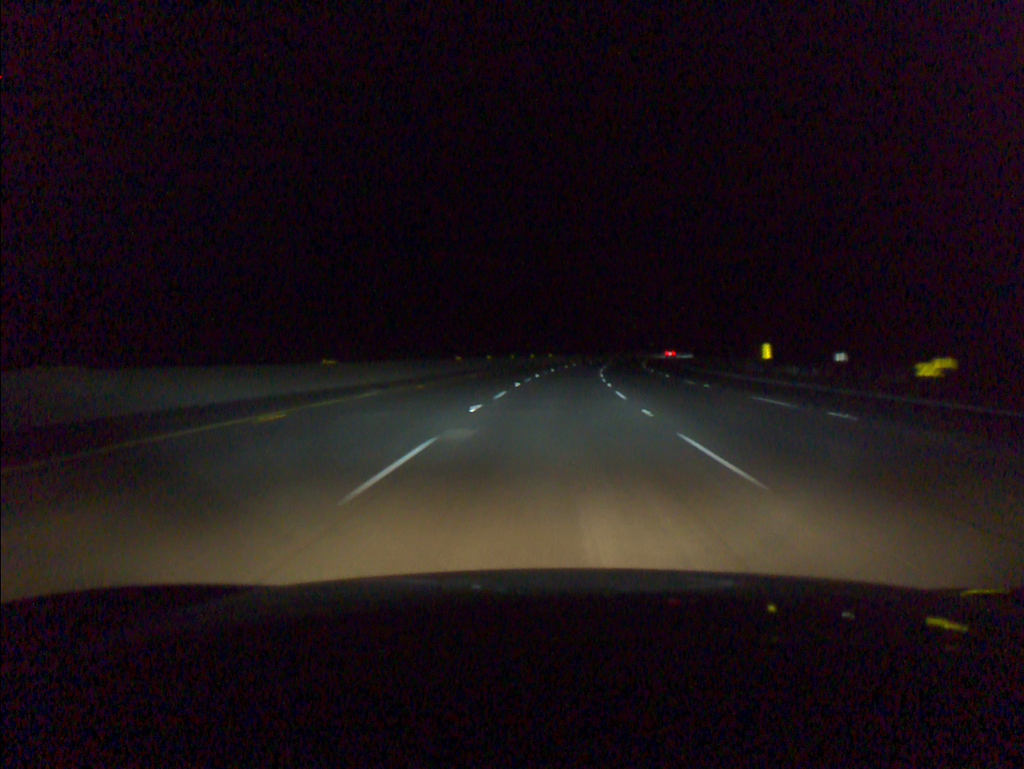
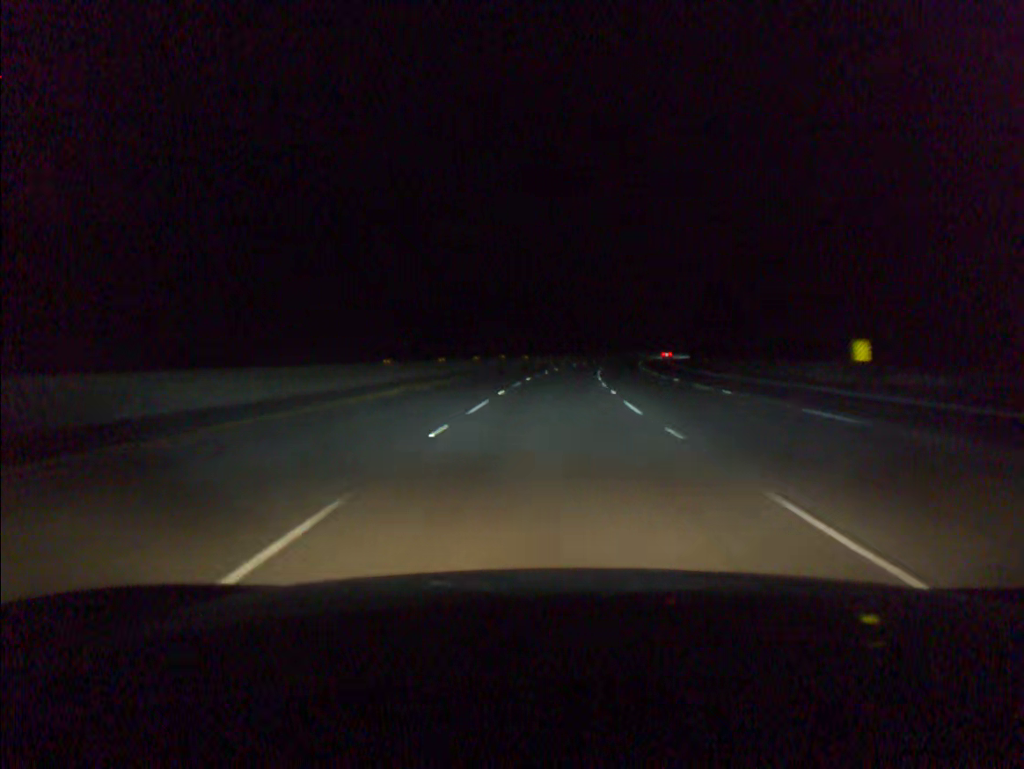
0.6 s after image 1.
(+0.3, +19.1) m; +2°
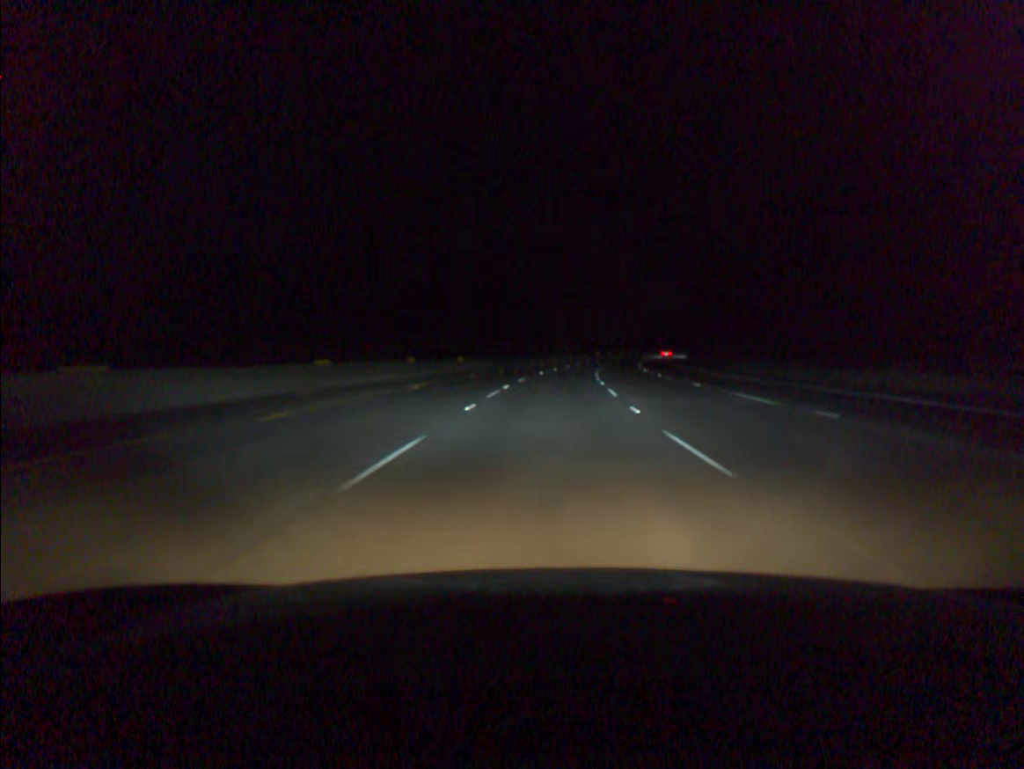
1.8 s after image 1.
(+1.1, +38.1) m; +3°
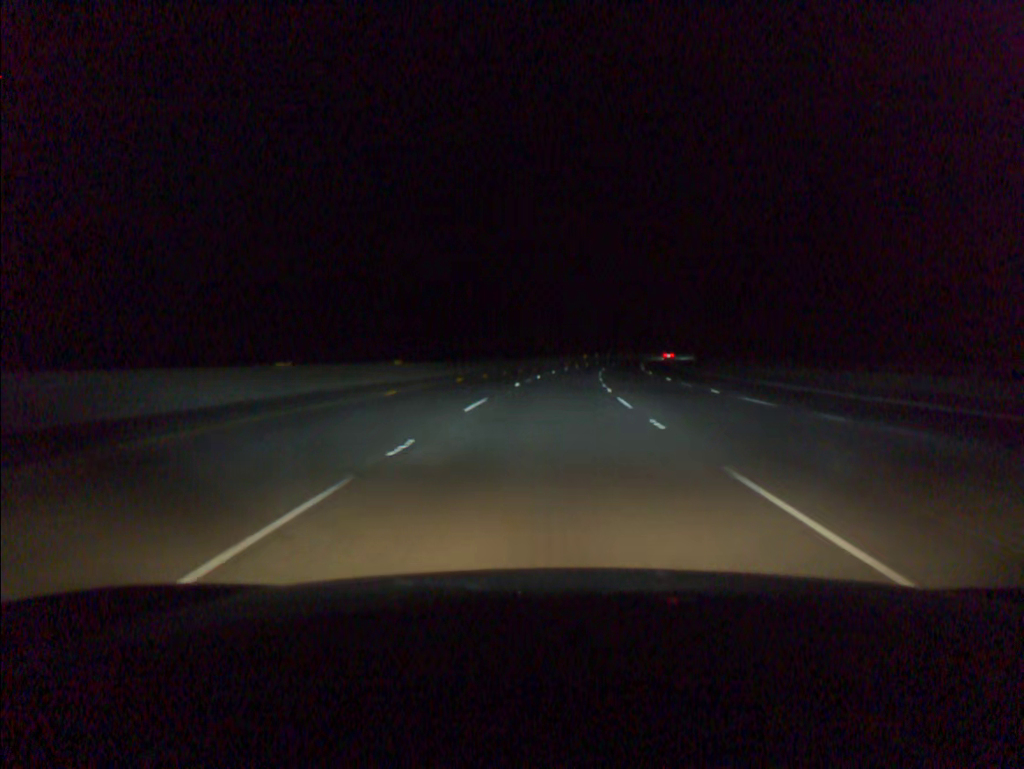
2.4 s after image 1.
(+0.2, +19.0) m; +1°
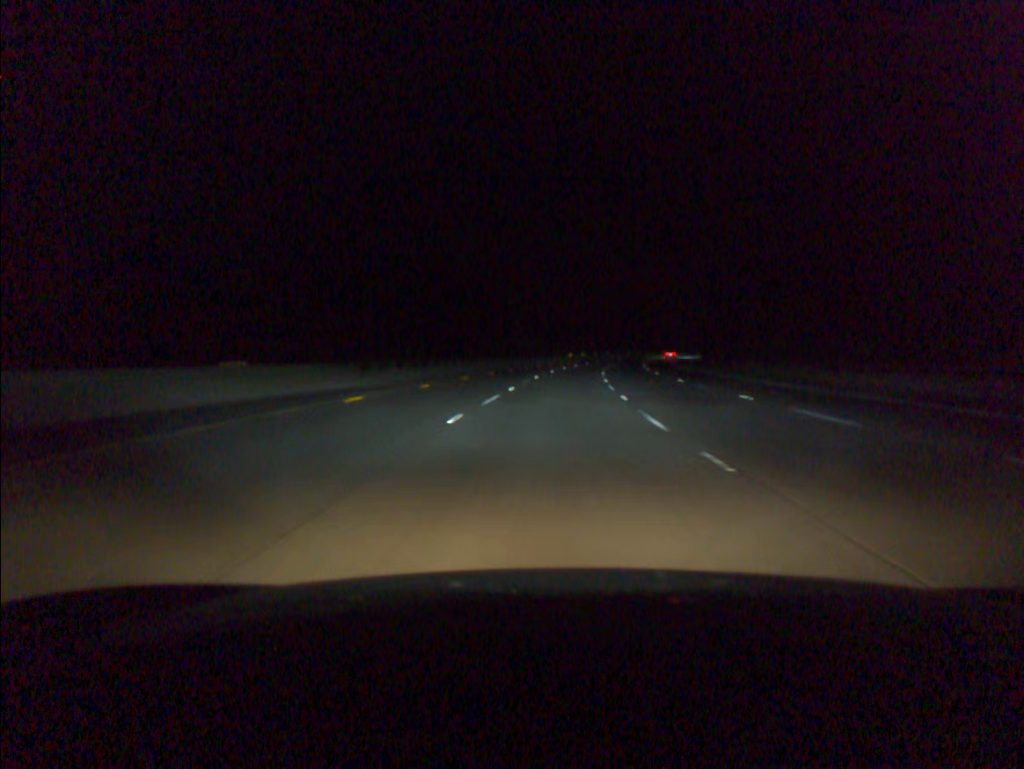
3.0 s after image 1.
(+0.2, +19.0) m; +1°
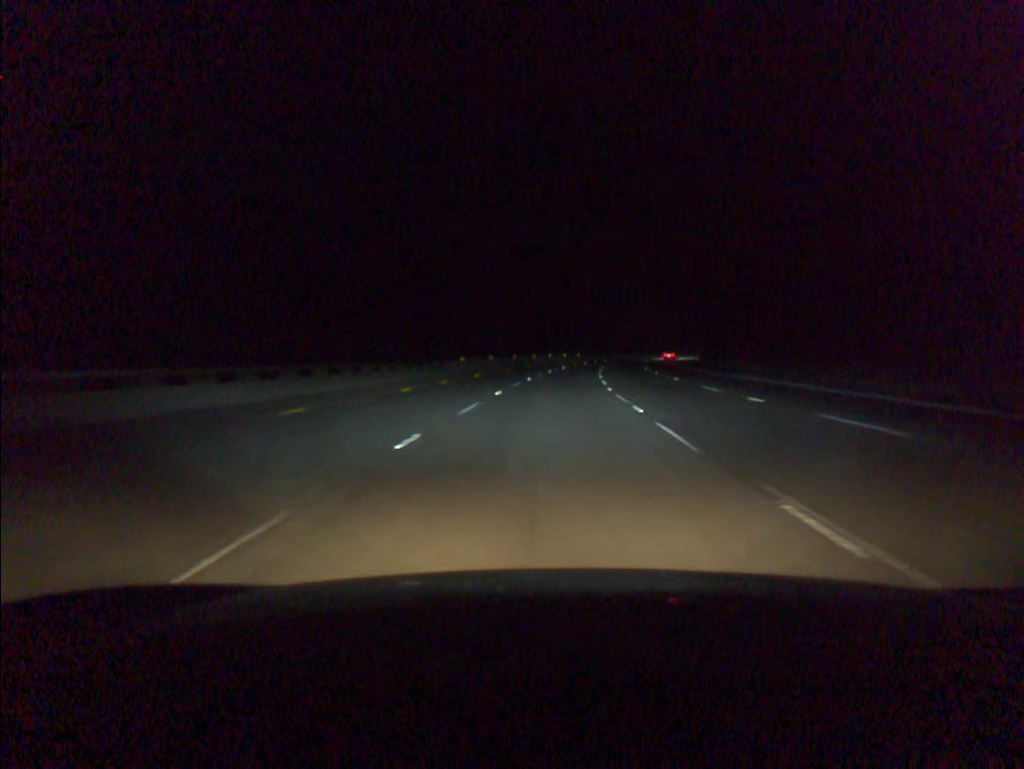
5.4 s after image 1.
(+4.4, +76.0) m; +6°
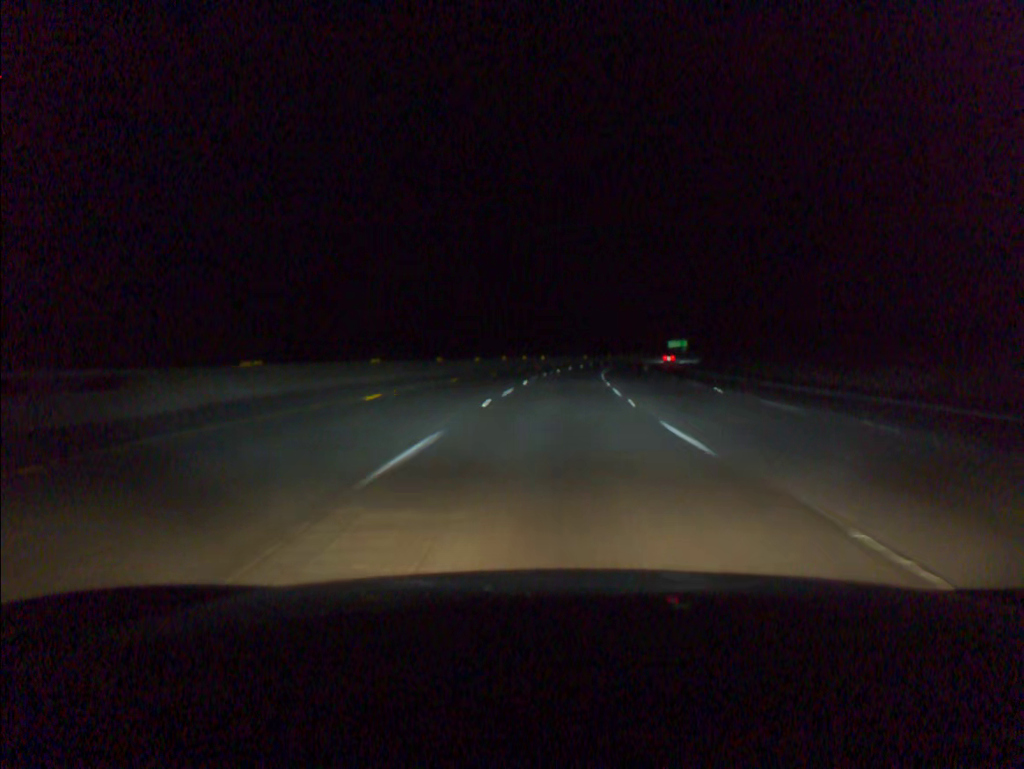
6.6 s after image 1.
(+0.9, +38.0) m; +3°
